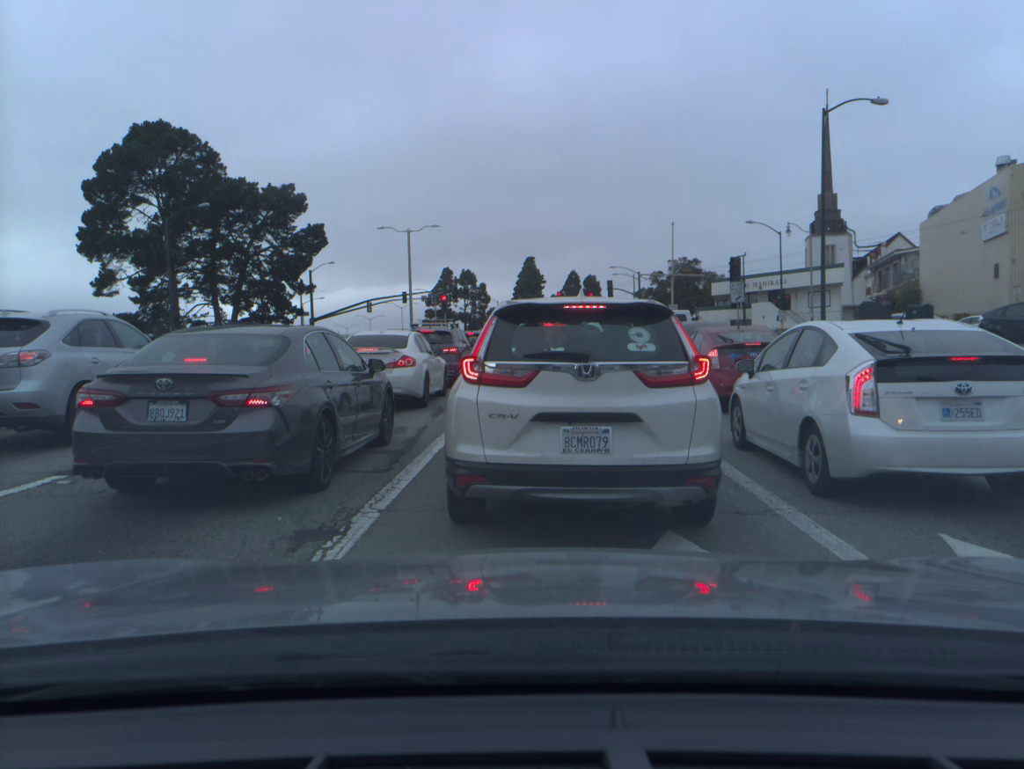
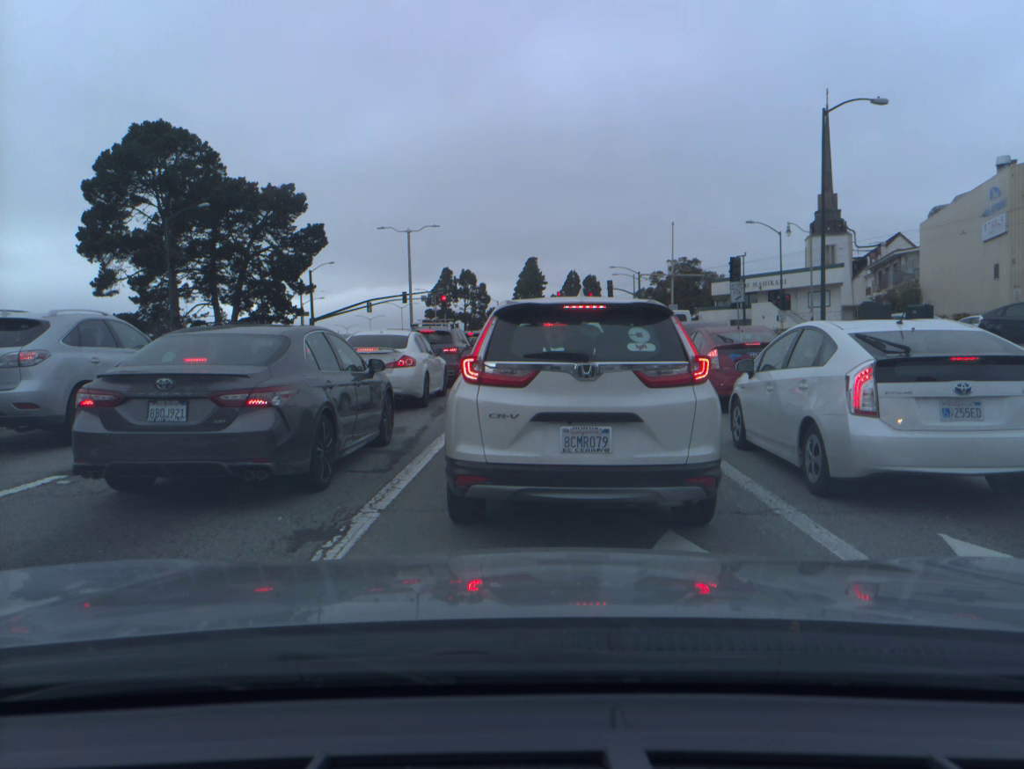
(0.0, 0.0) m; 0°
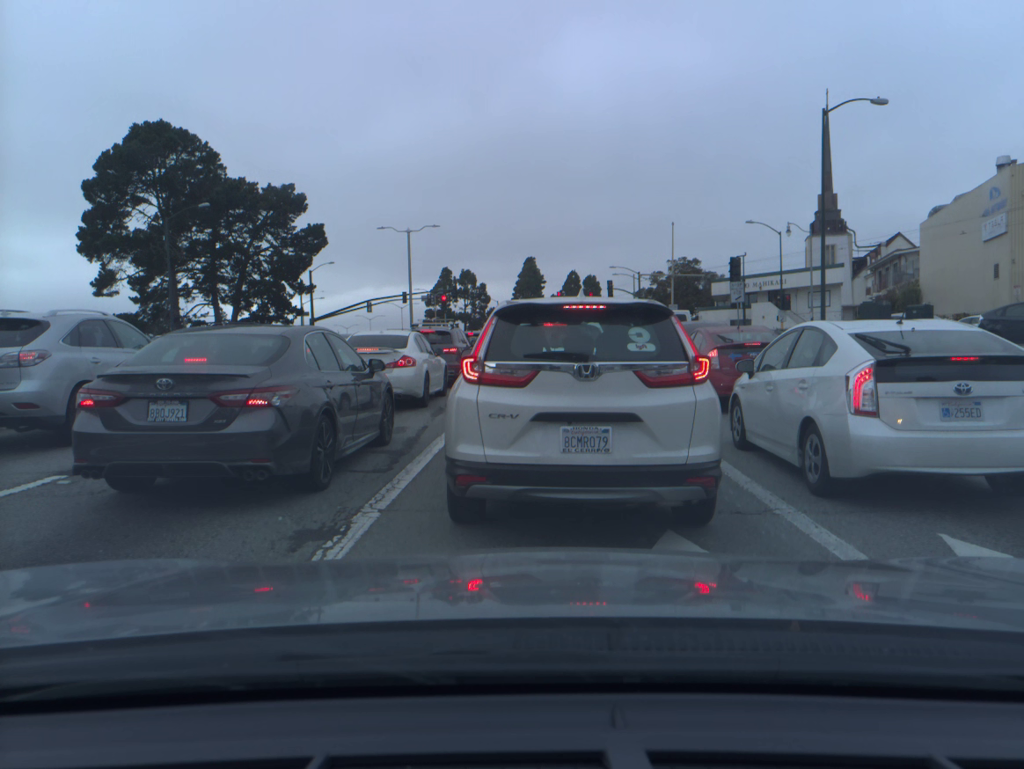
(0.0, 0.0) m; 0°
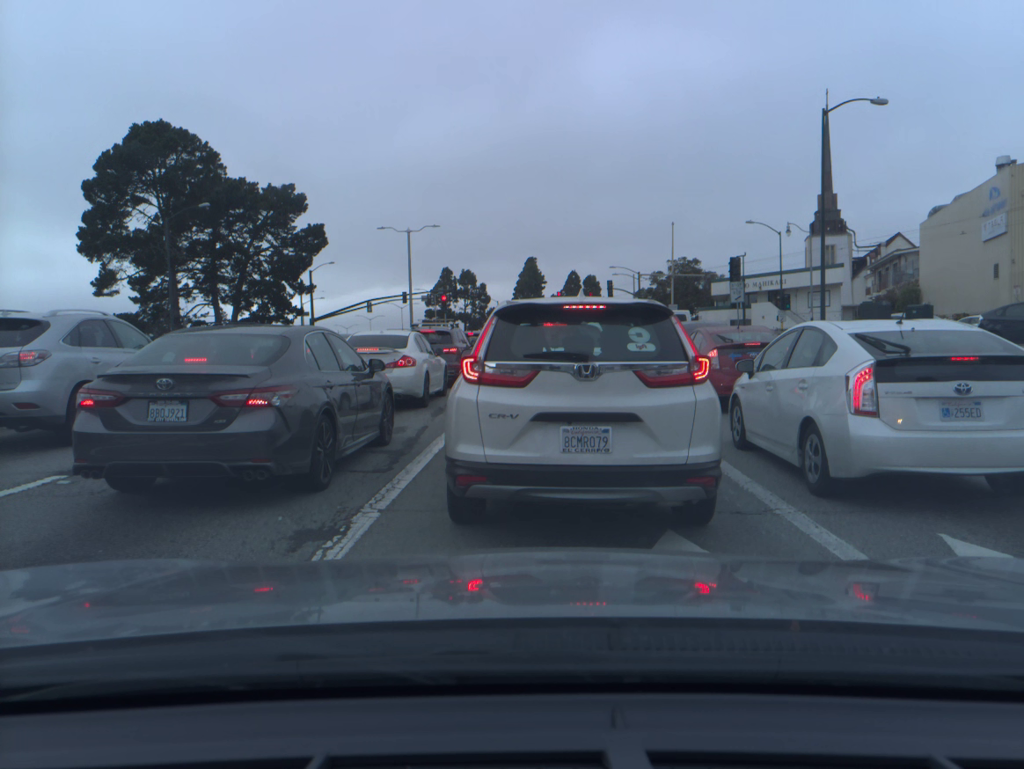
(0.0, 0.0) m; 0°
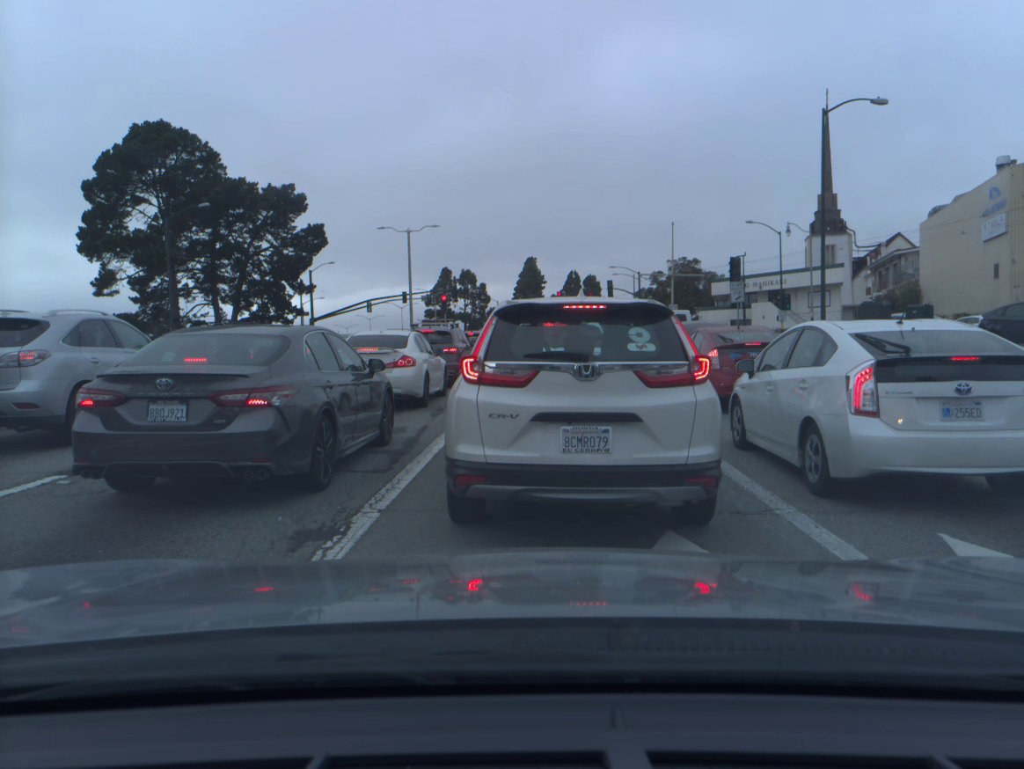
(0.0, 0.0) m; 0°
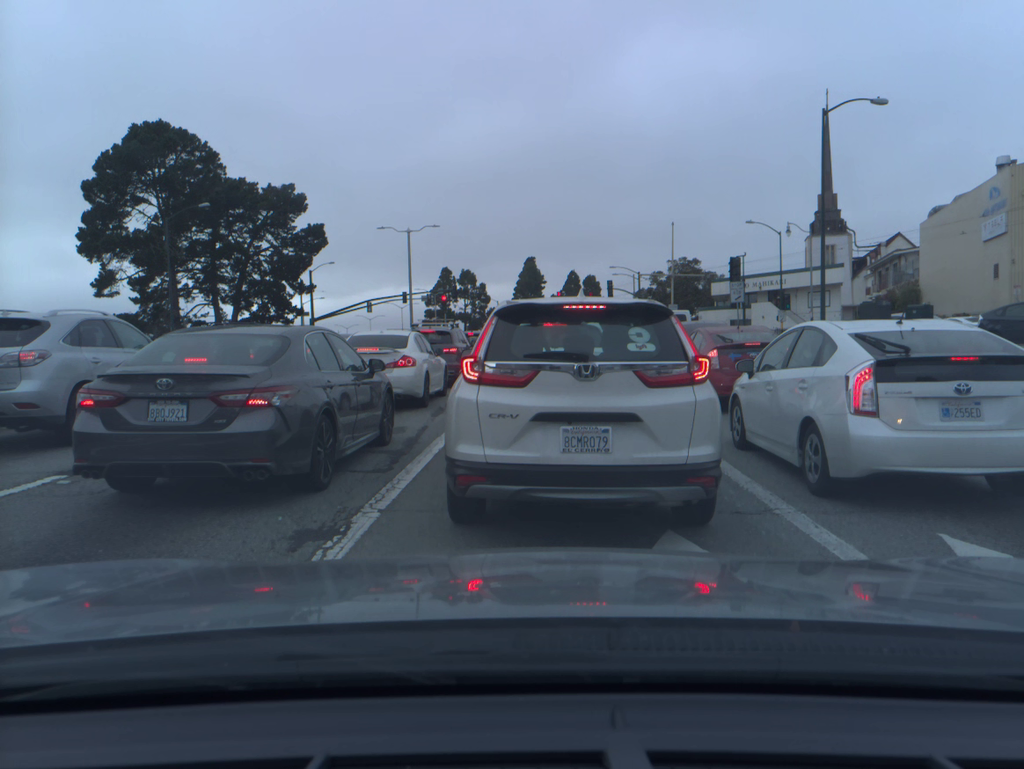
(0.0, 0.0) m; 0°
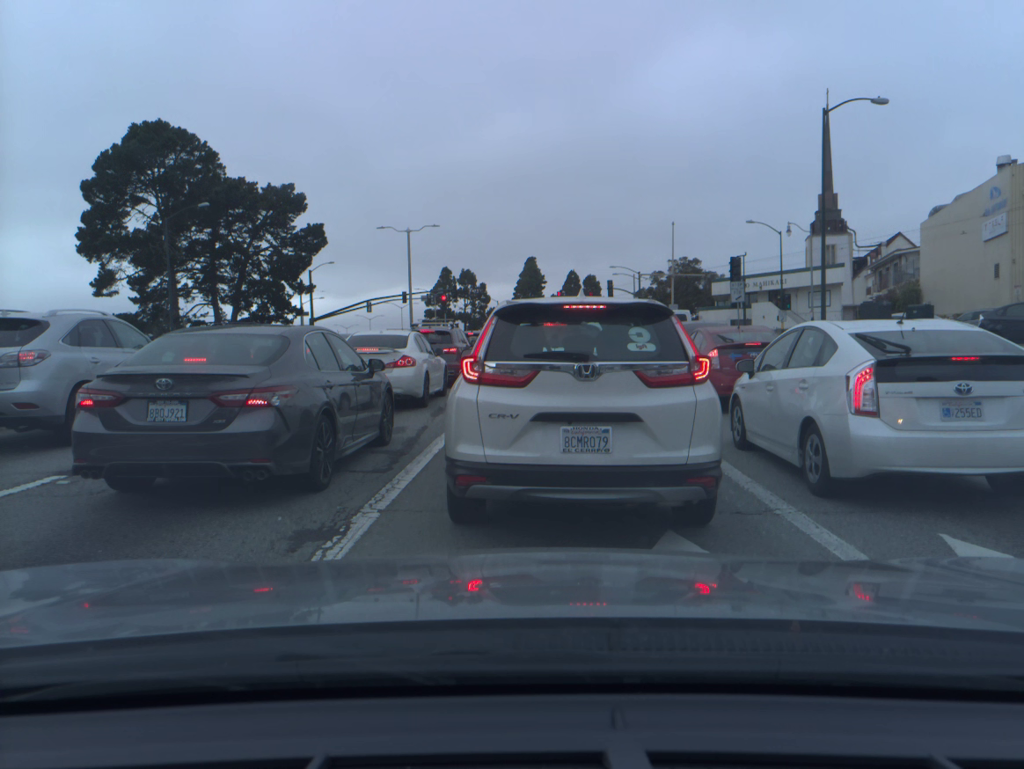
(0.0, 0.0) m; 0°
